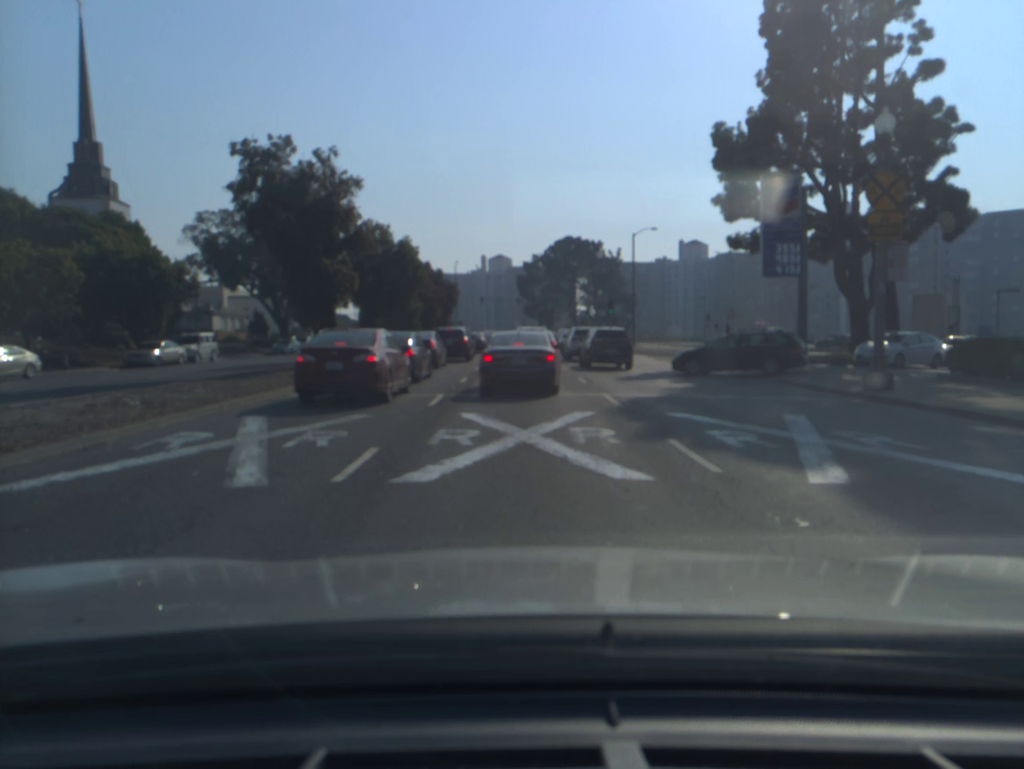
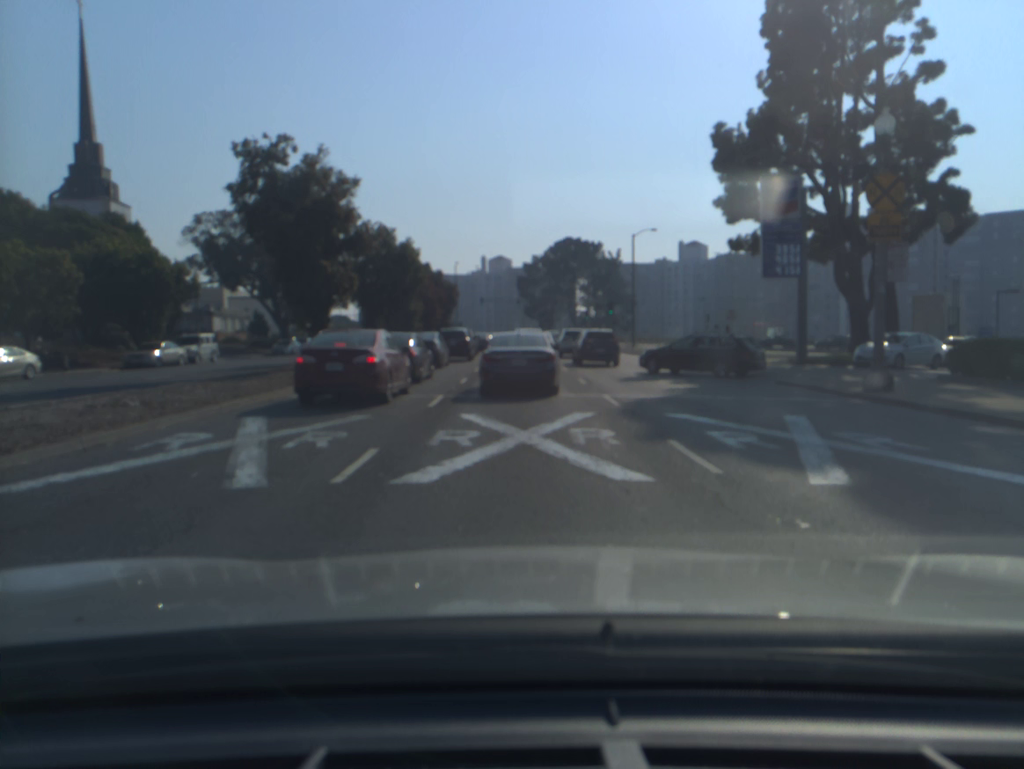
(0.0, 0.0) m; 0°
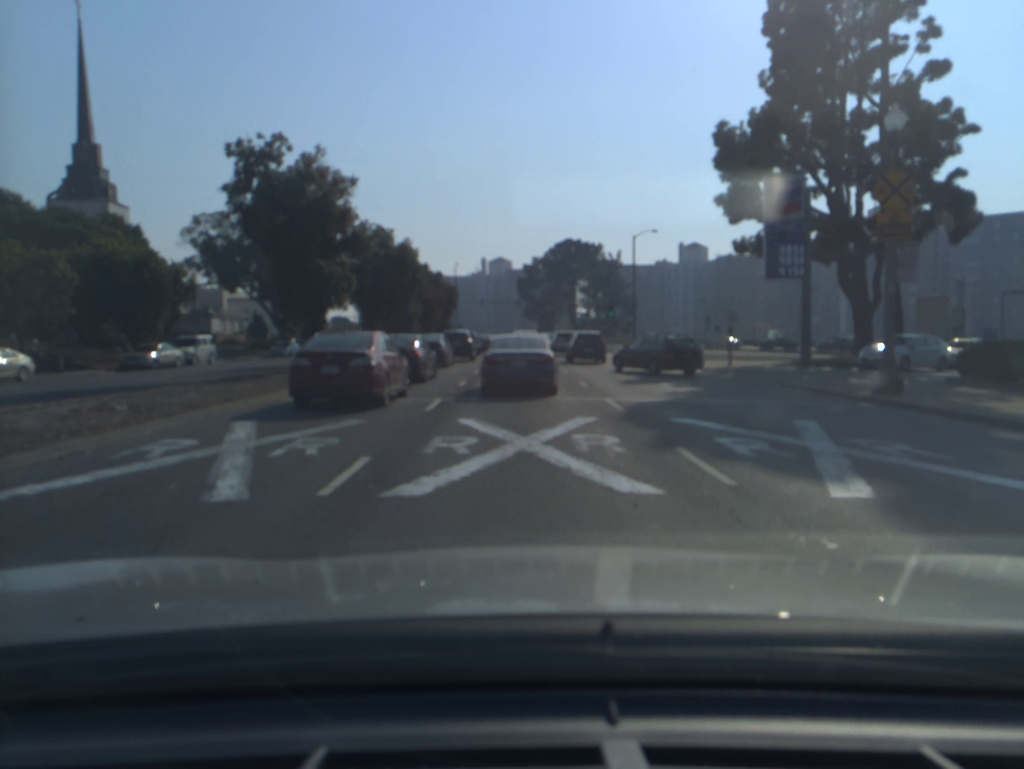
(0.0, +0.5) m; 0°
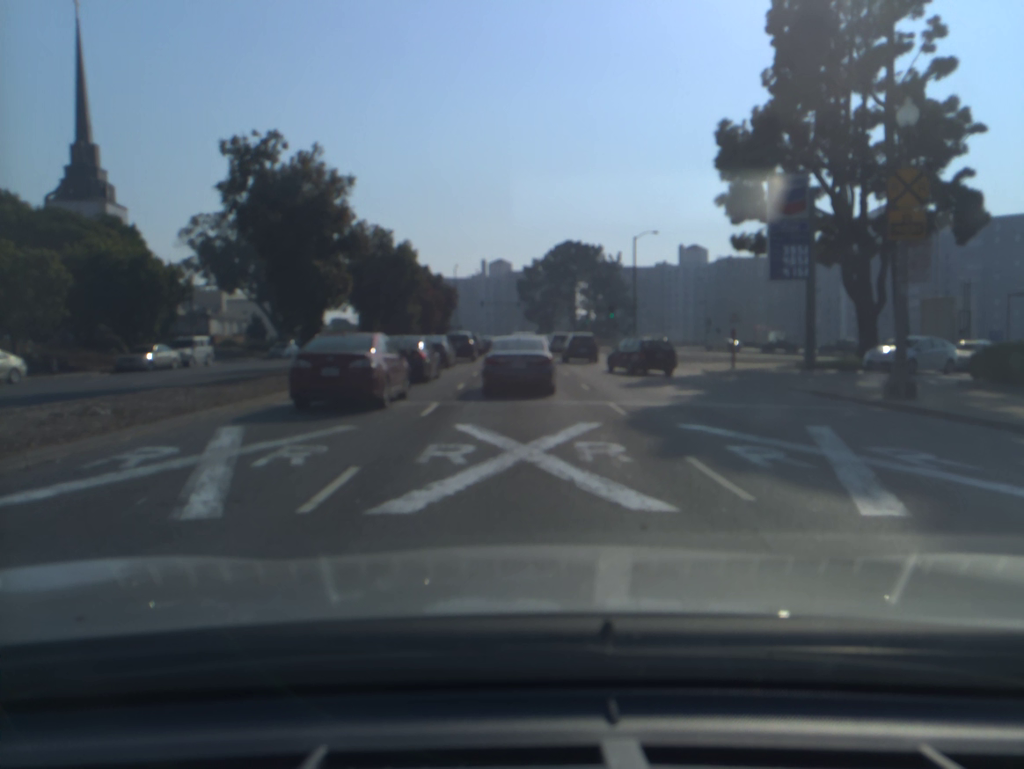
(0.0, +0.6) m; 0°
